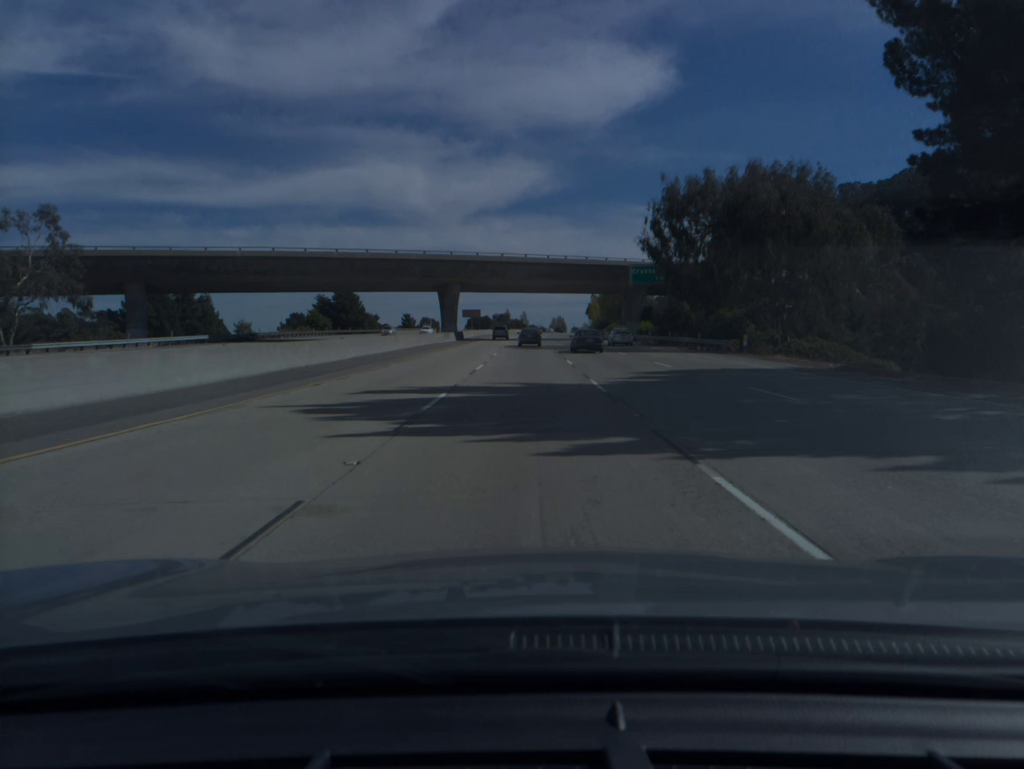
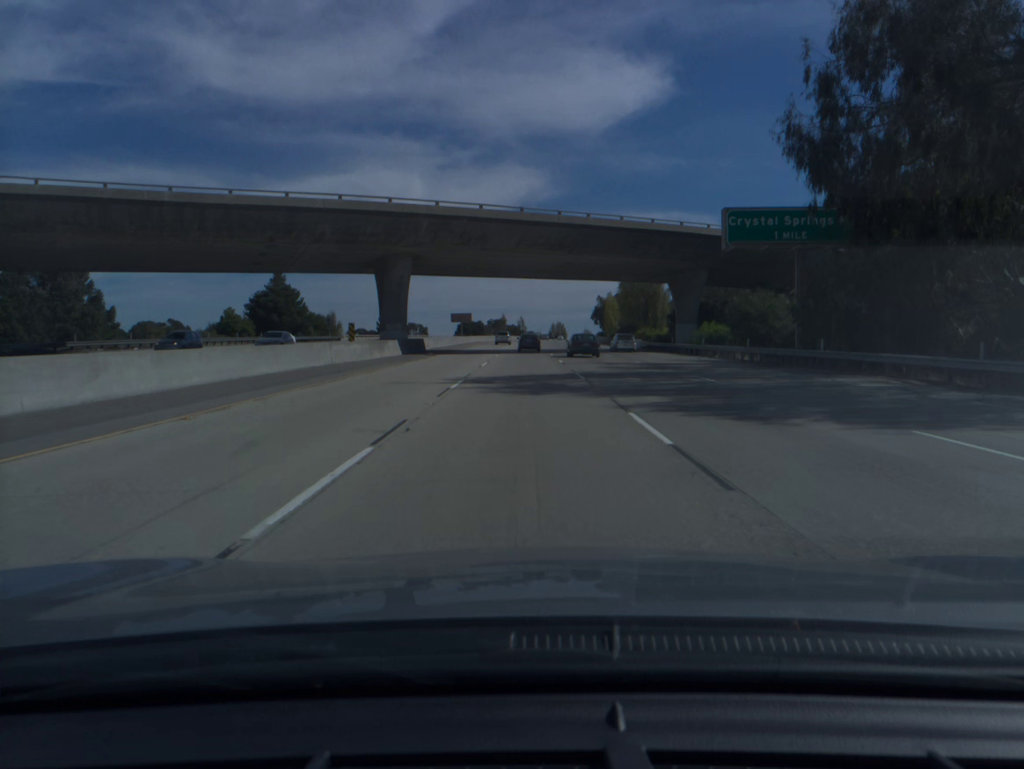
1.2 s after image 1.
(+0.1, +37.0) m; 0°
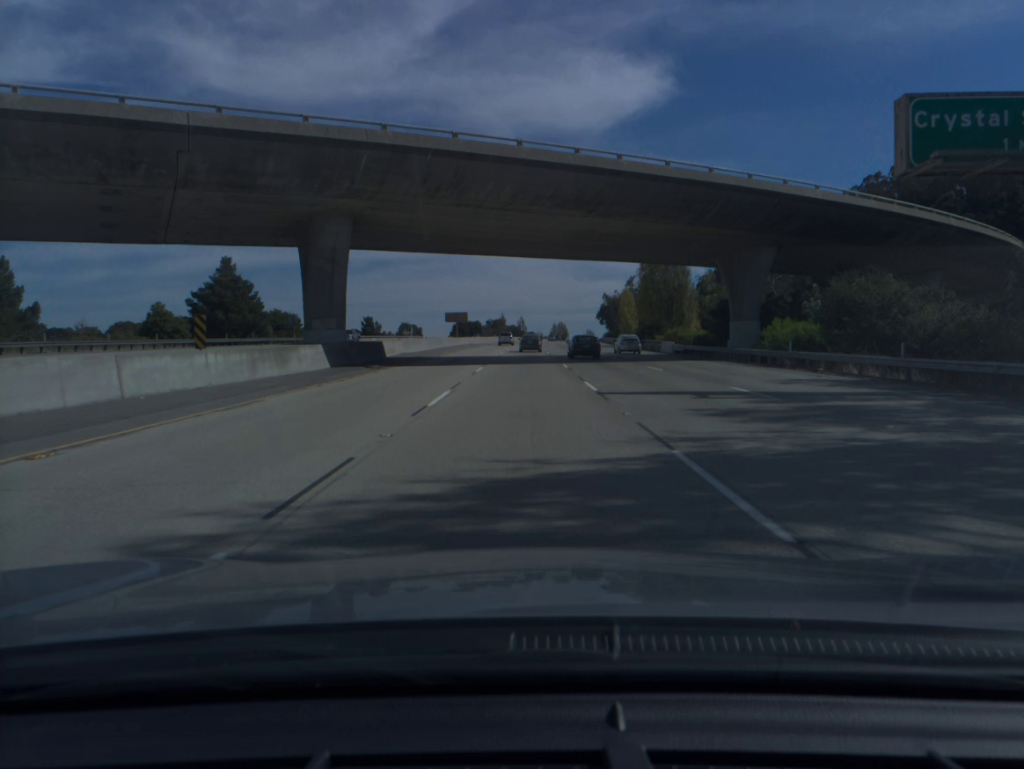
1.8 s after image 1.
(0.0, +18.5) m; 0°
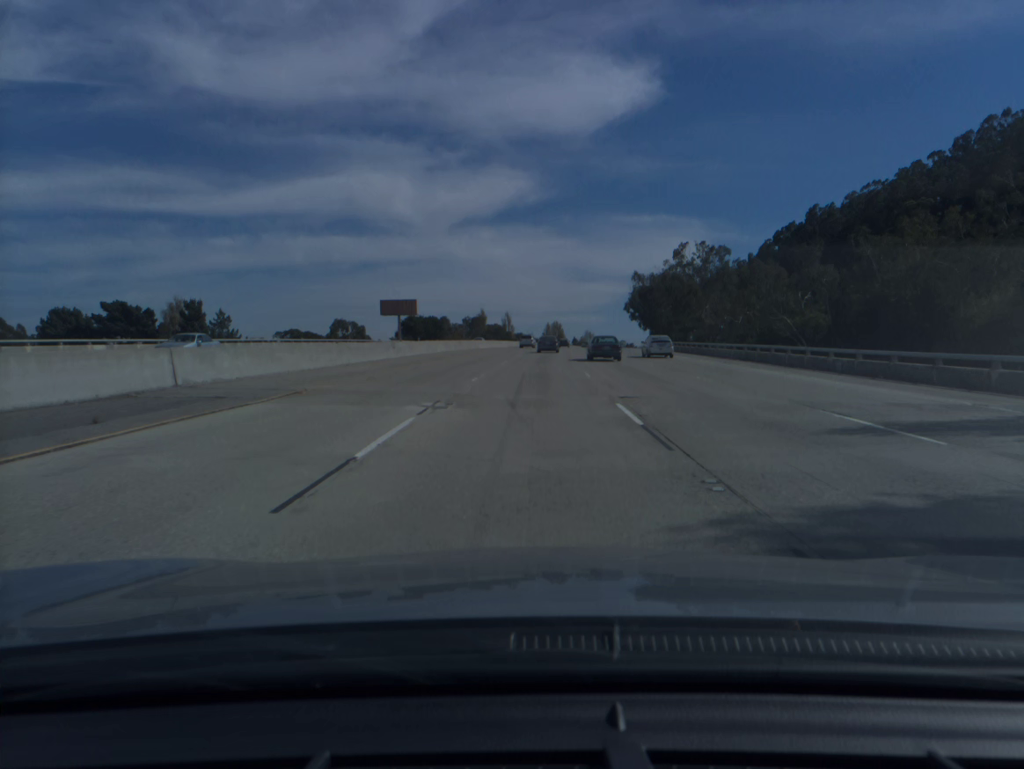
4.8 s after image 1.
(+0.1, +92.4) m; +1°
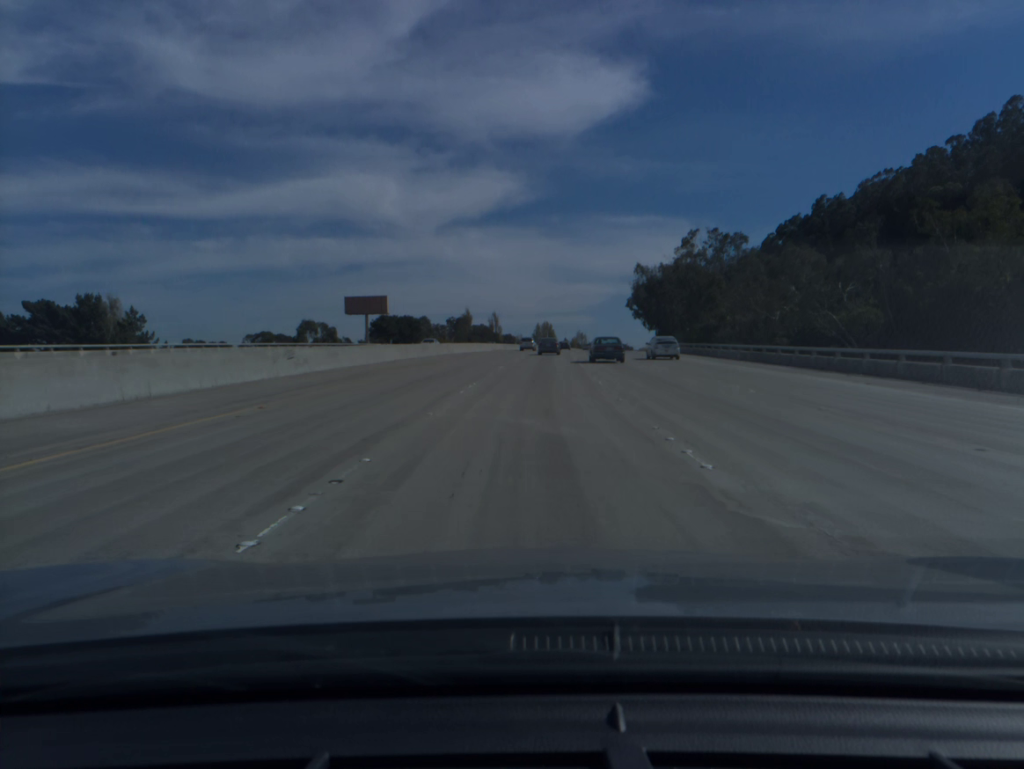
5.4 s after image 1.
(+0.1, +18.6) m; +1°
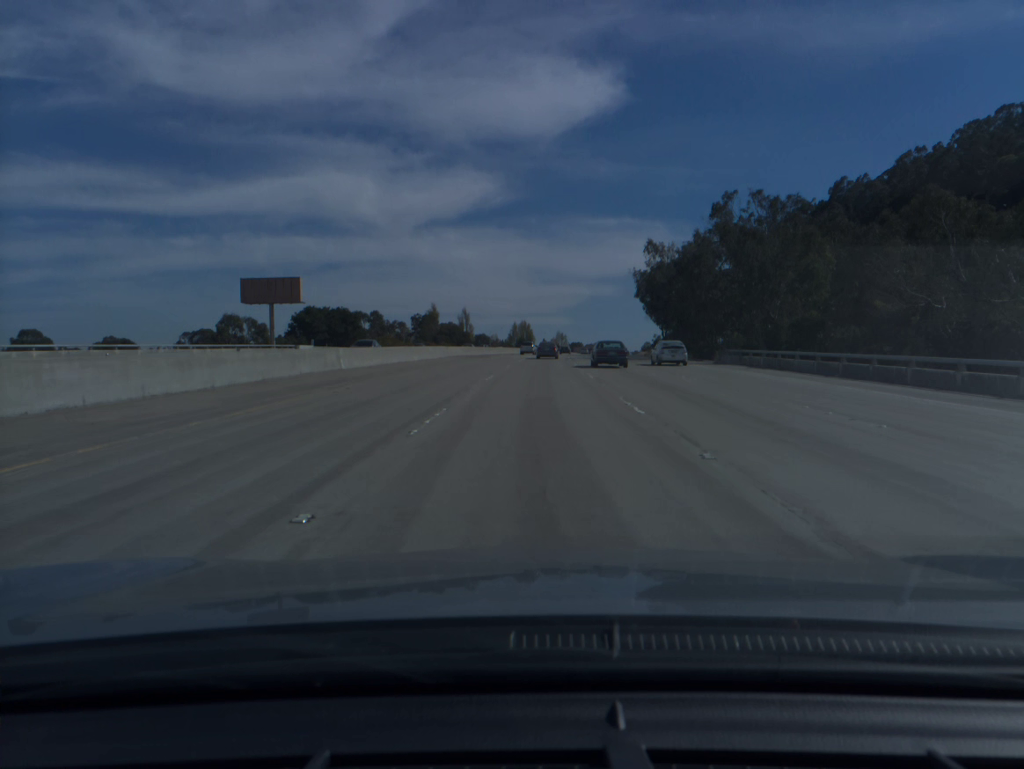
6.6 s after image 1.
(+0.5, +37.4) m; +2°
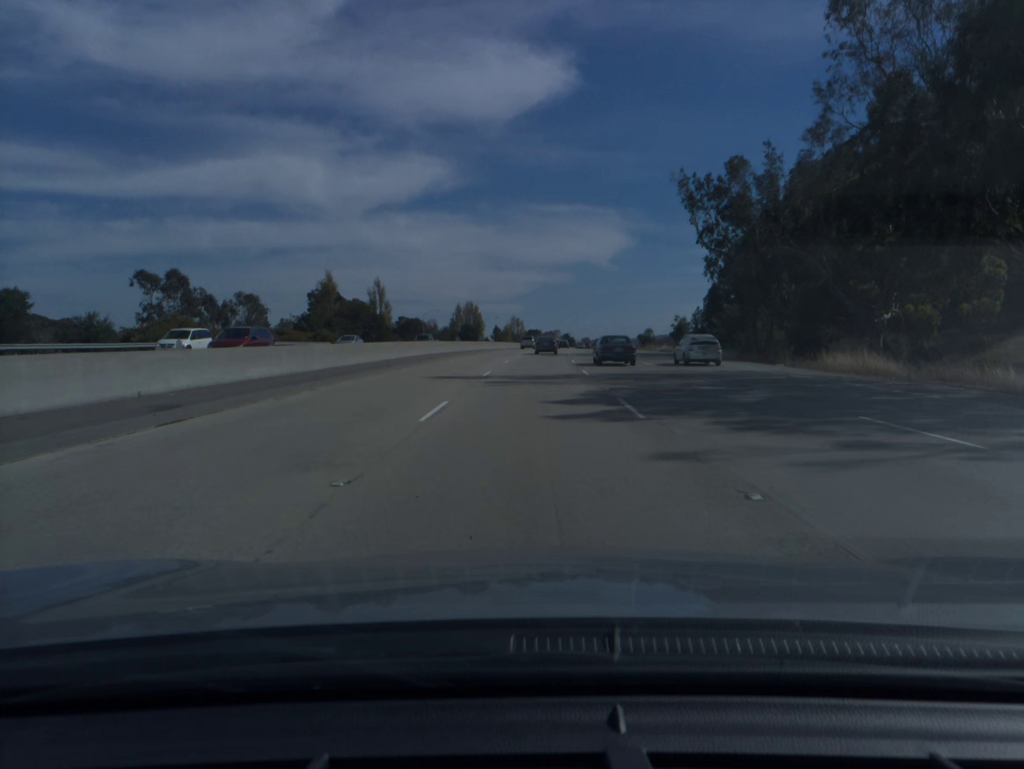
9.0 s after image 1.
(+2.2, +76.0) m; +3°
